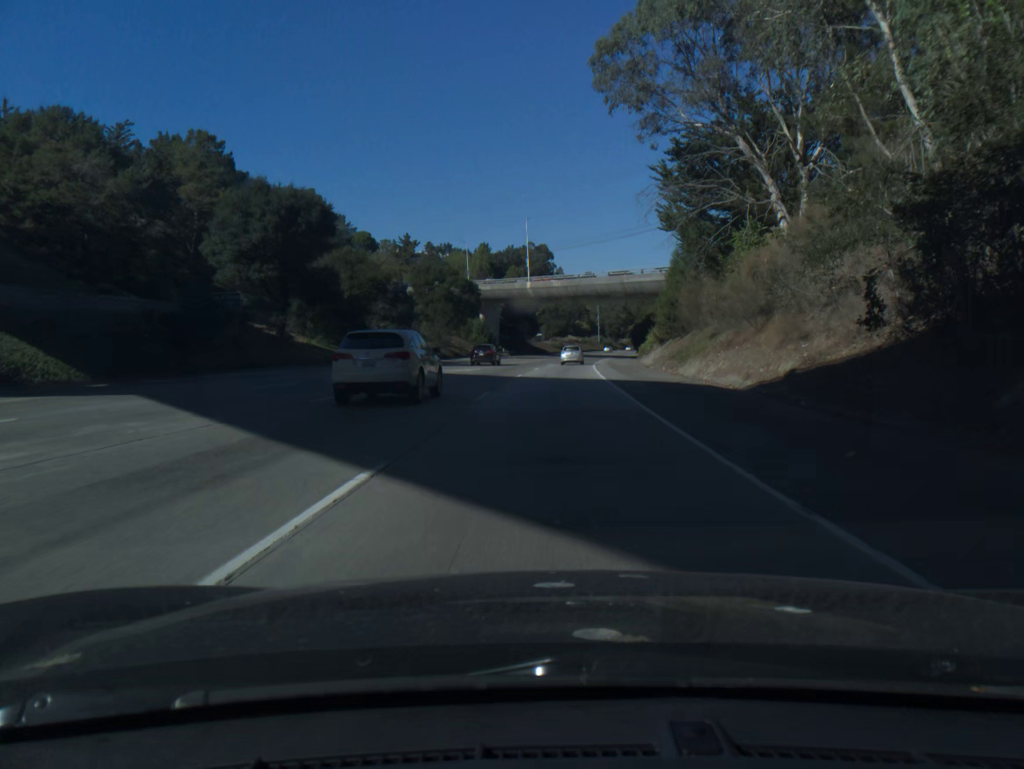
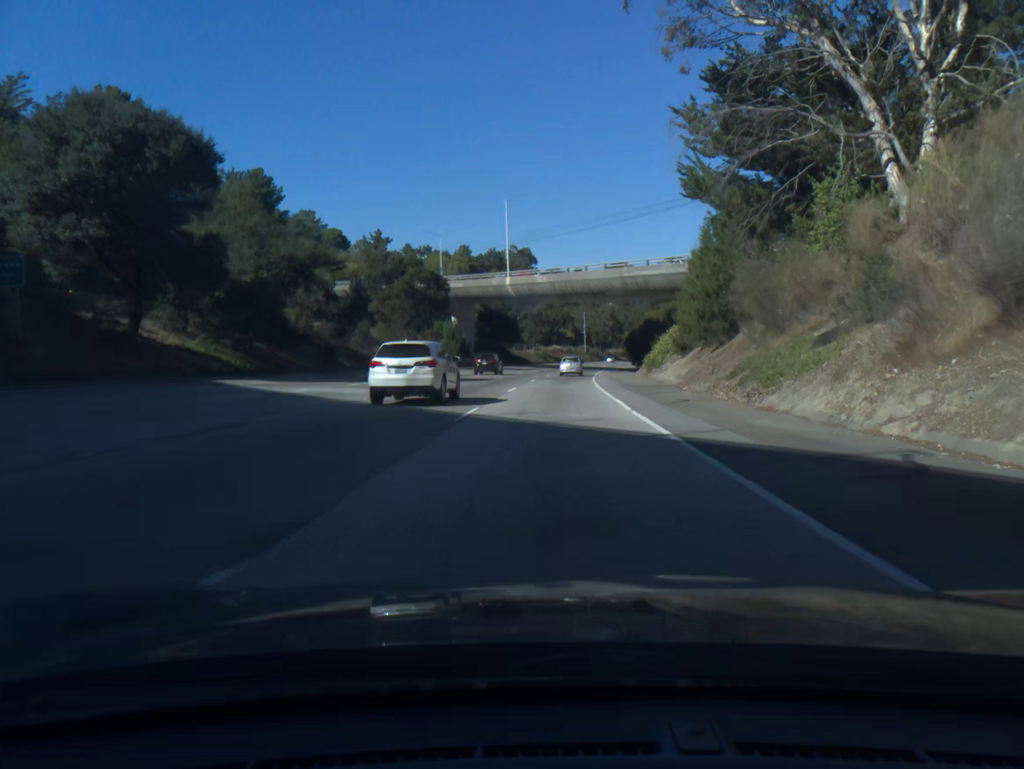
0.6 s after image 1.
(+0.2, +17.8) m; +1°
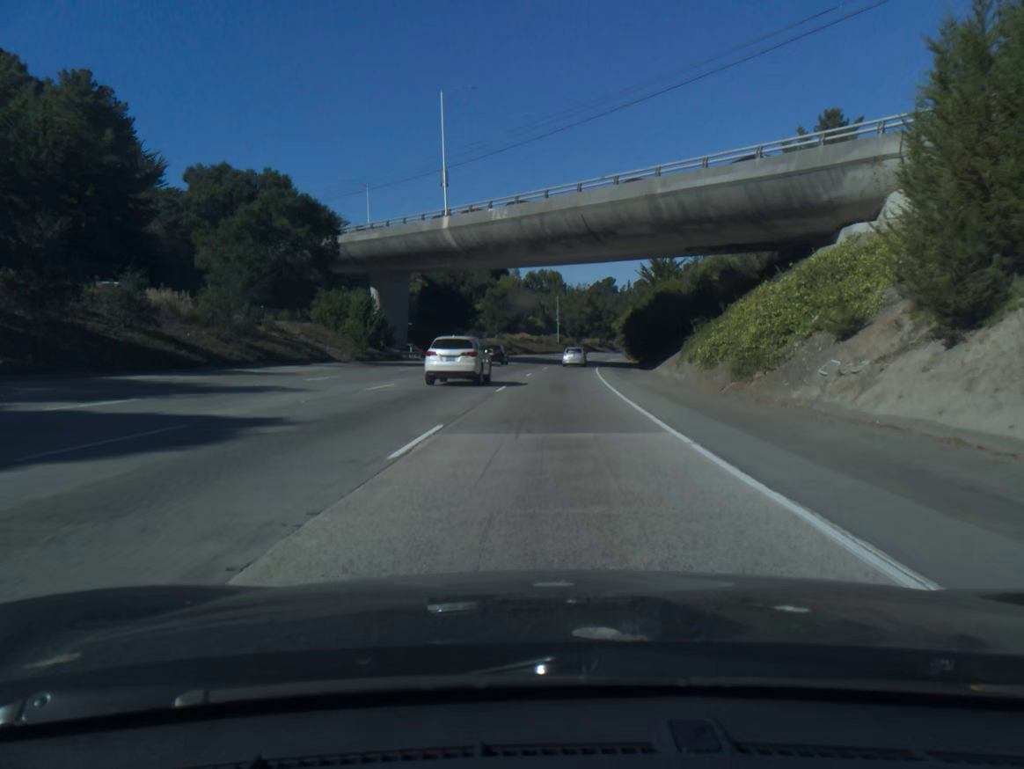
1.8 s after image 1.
(+0.7, +35.5) m; +2°
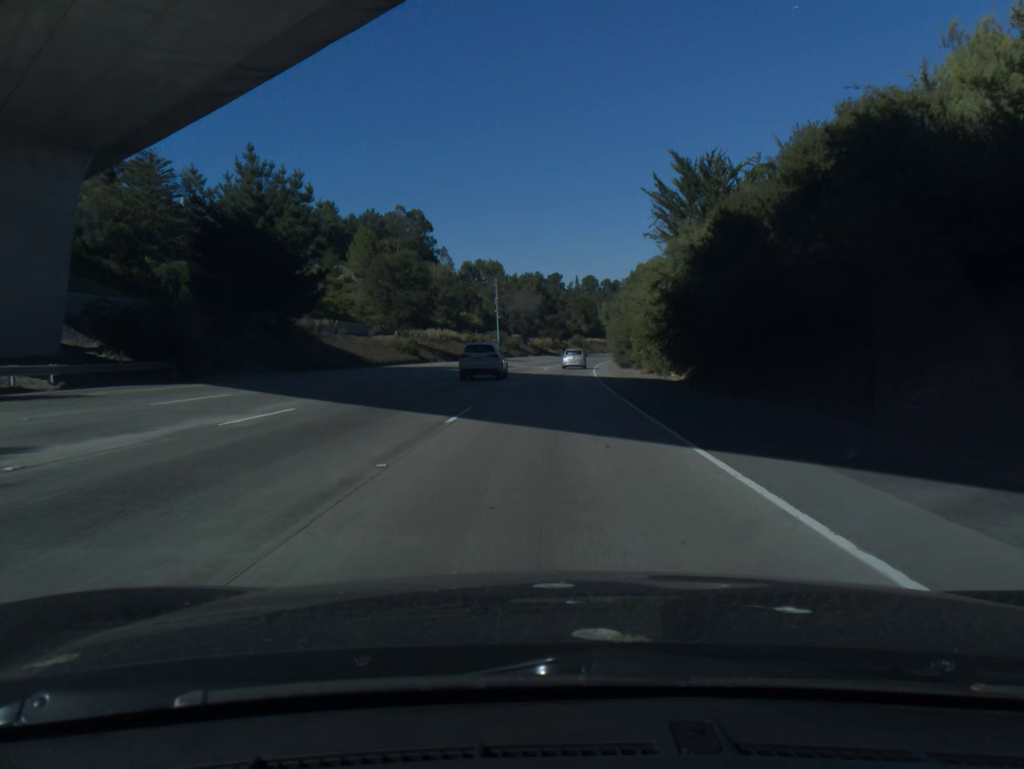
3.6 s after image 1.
(+1.9, +53.1) m; +4°
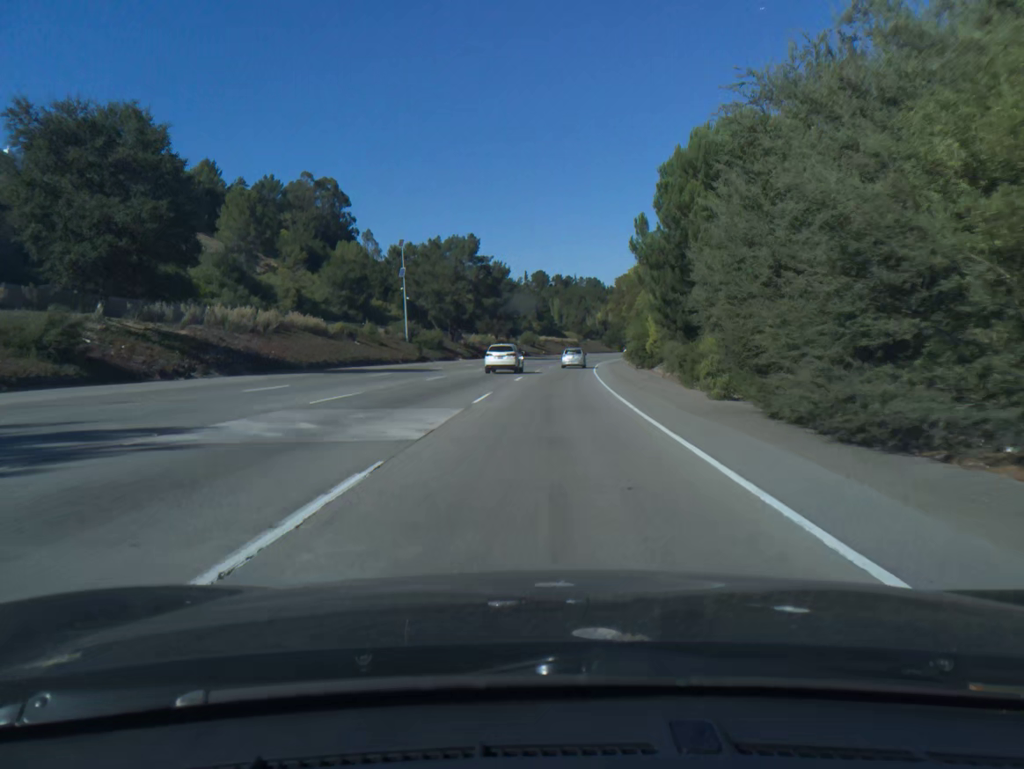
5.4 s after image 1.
(+1.7, +53.0) m; +4°
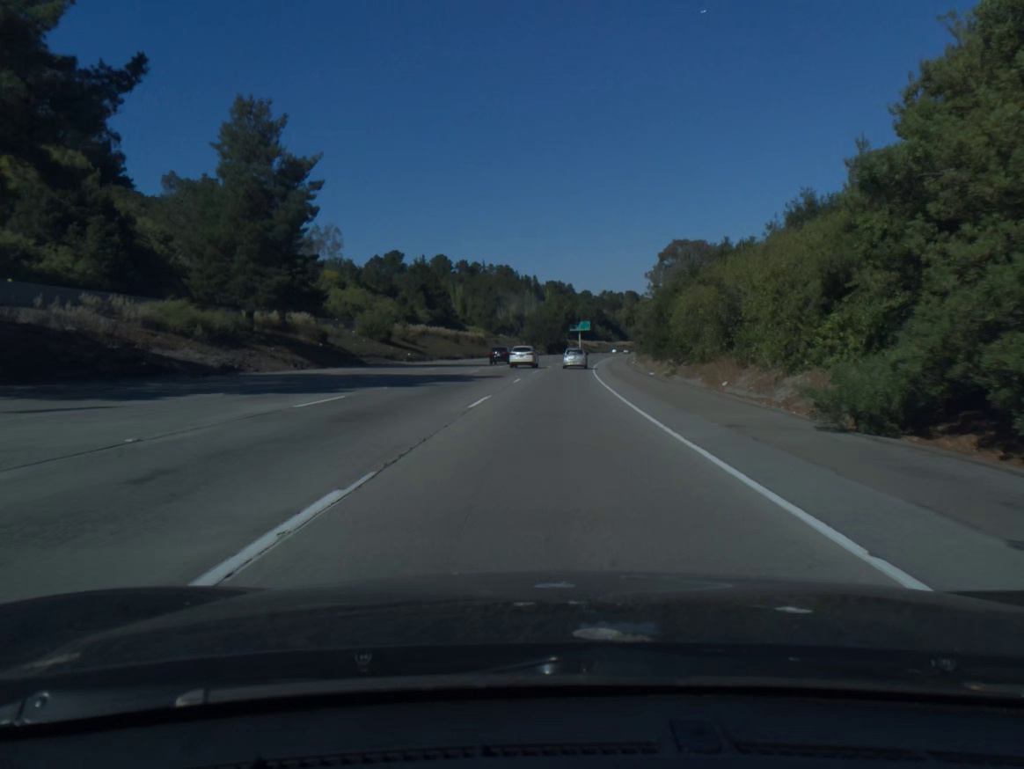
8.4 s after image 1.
(+4.9, +88.1) m; +6°
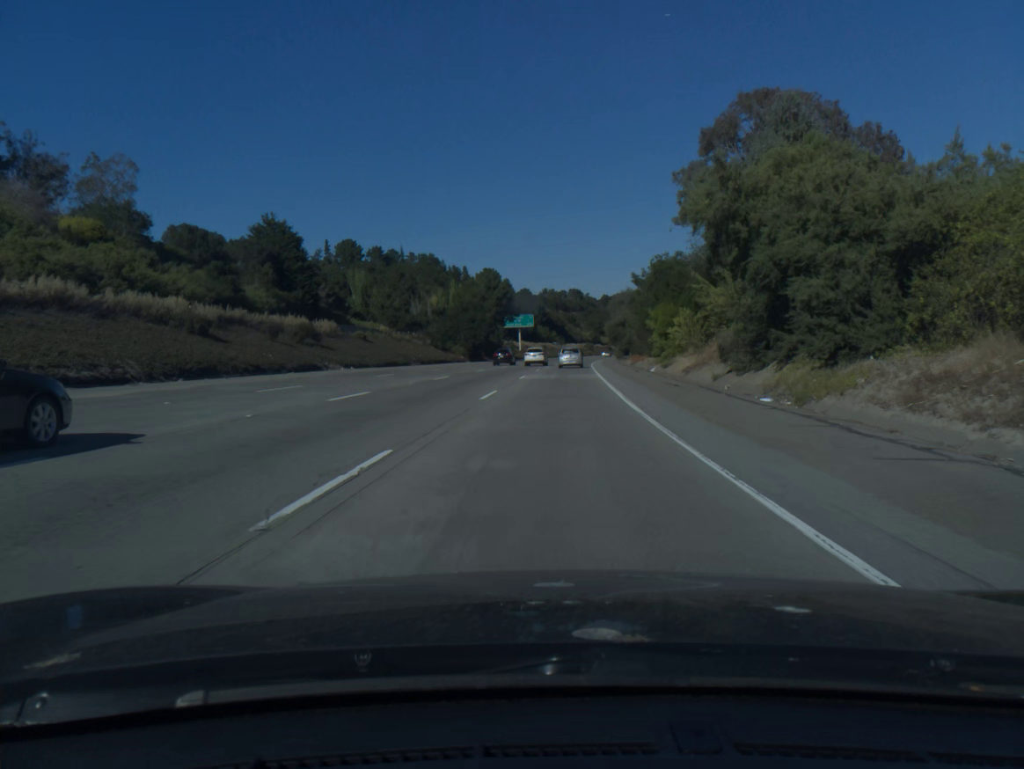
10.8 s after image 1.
(+3.1, +70.0) m; +5°
